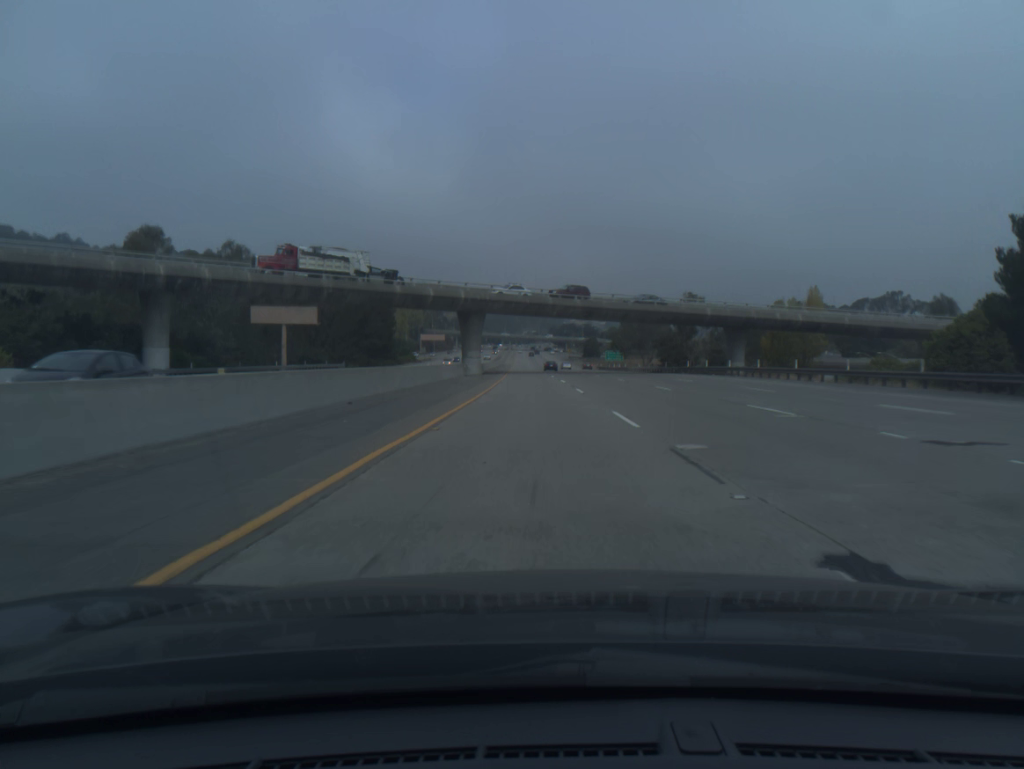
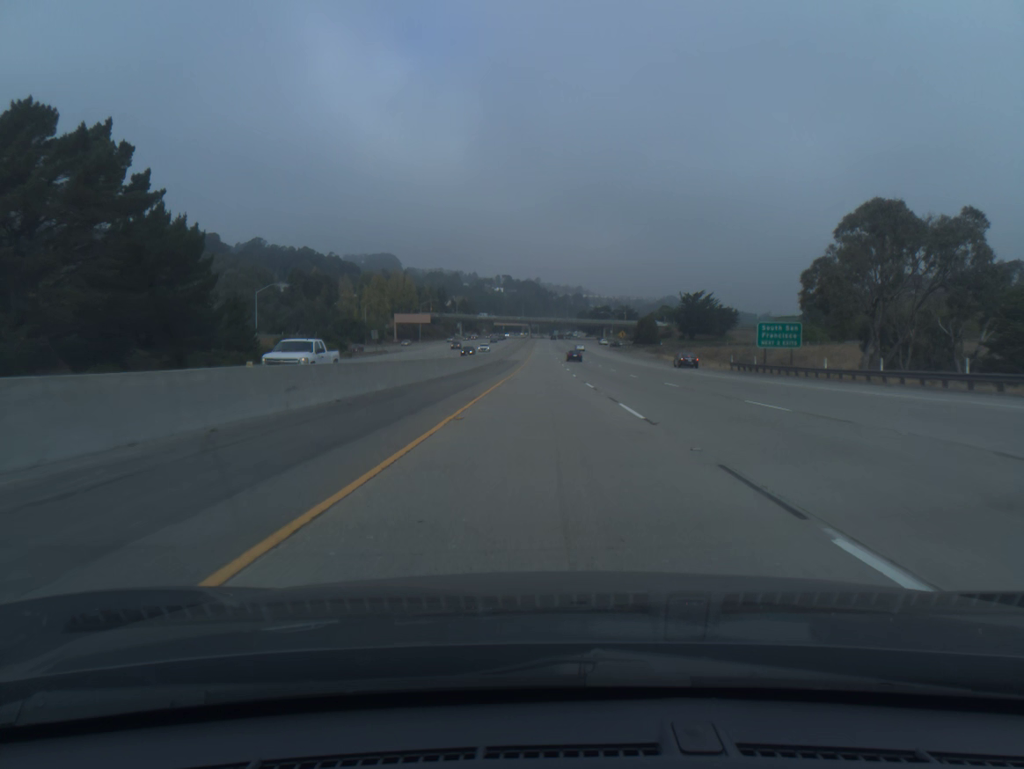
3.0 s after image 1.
(-2.6, +101.0) m; -2°
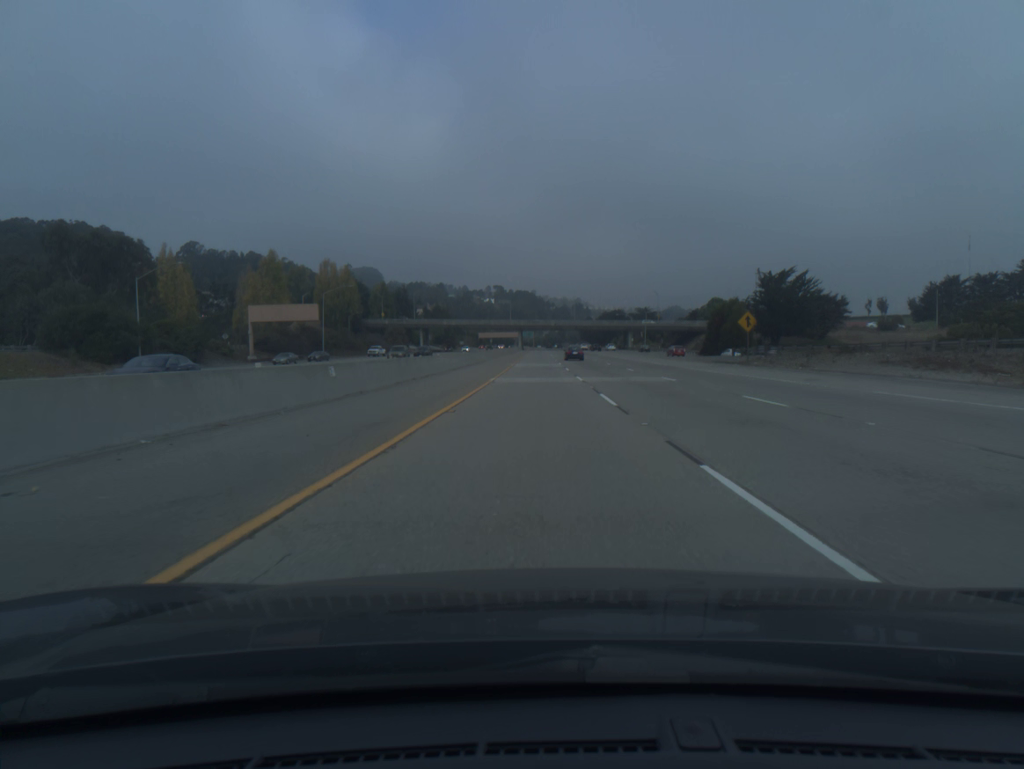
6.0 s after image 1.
(+0.4, +100.9) m; 0°
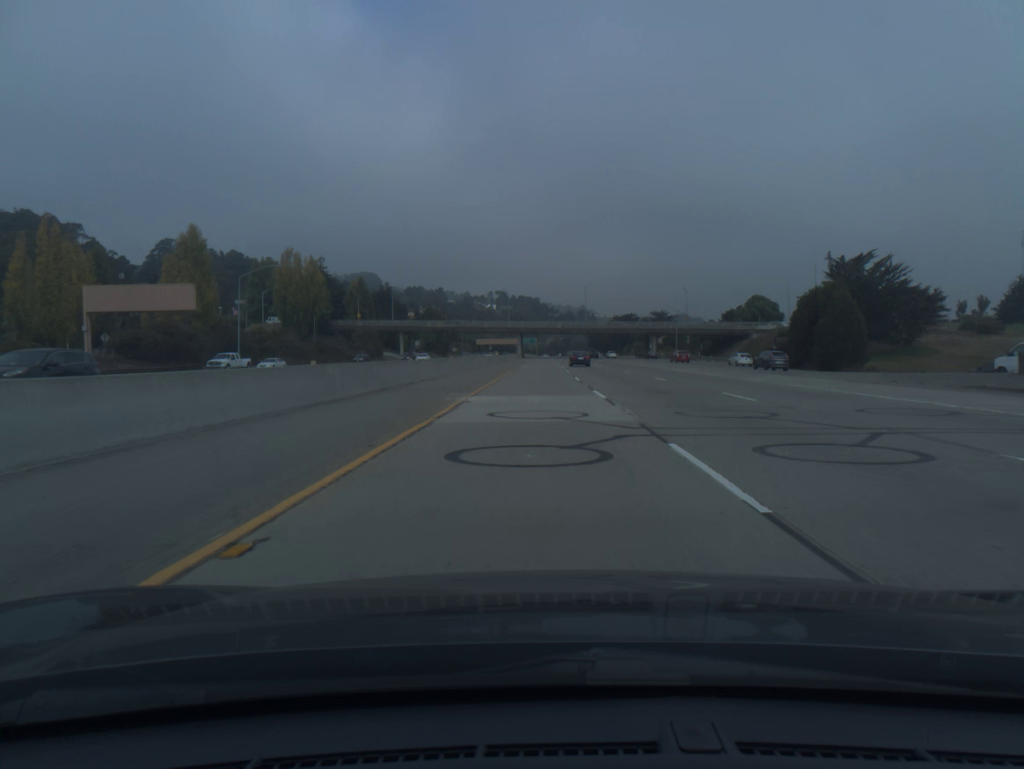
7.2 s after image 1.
(0.0, +40.1) m; 0°
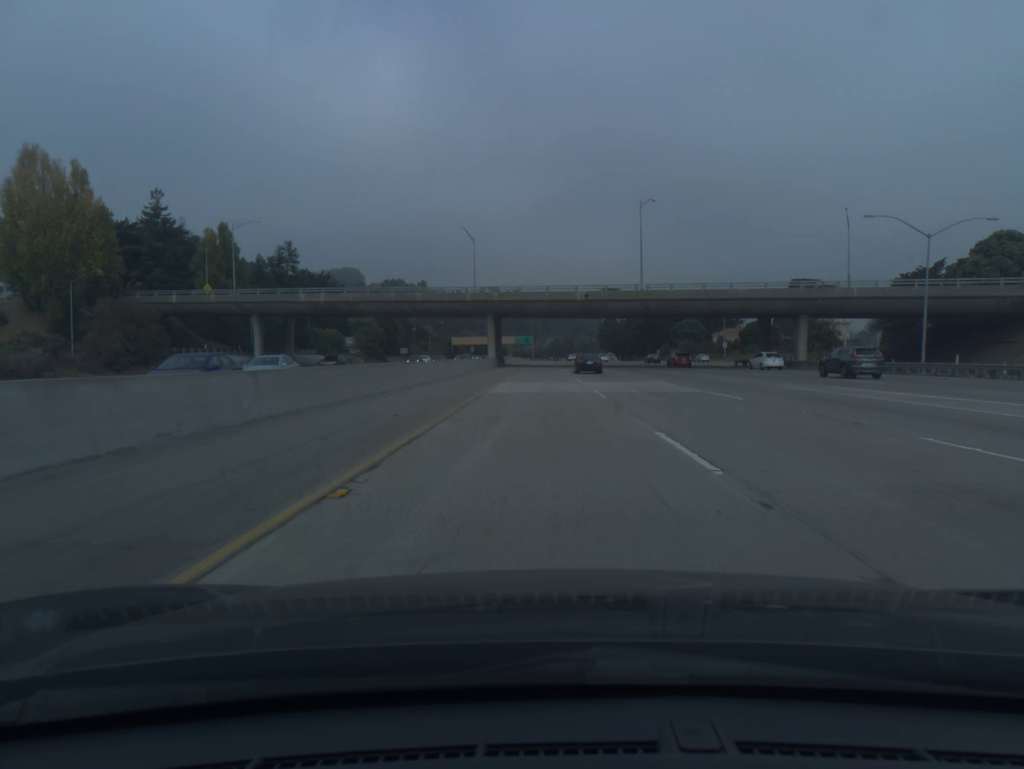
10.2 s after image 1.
(+0.2, +99.5) m; 0°
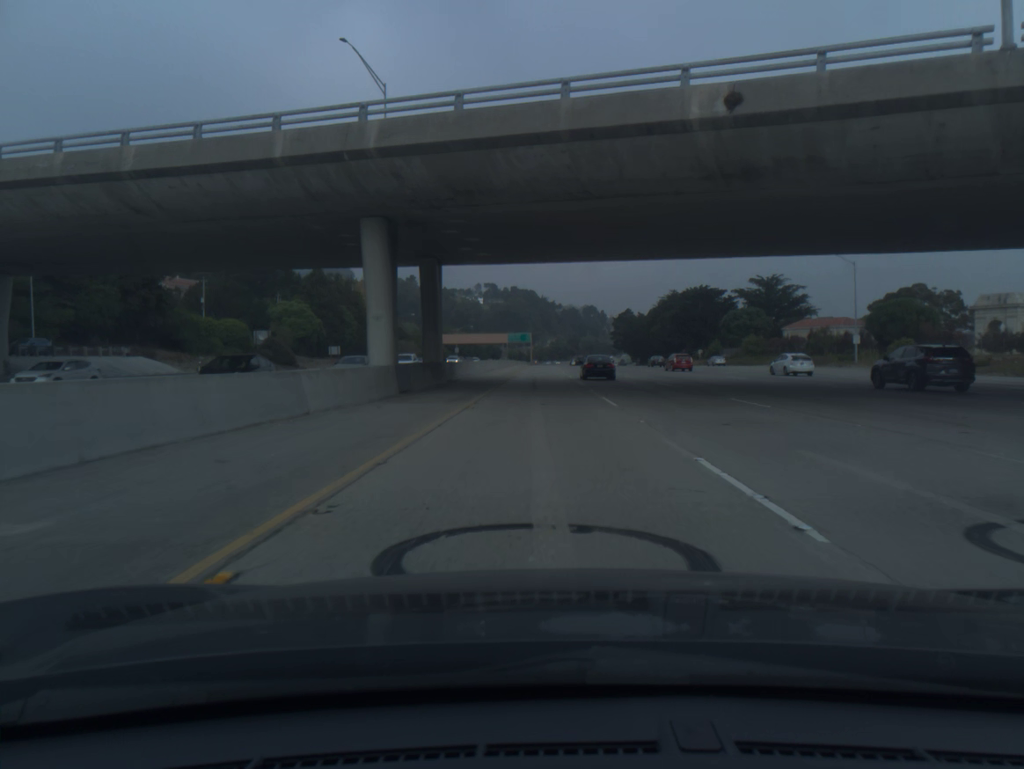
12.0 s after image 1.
(0.0, +59.9) m; 0°
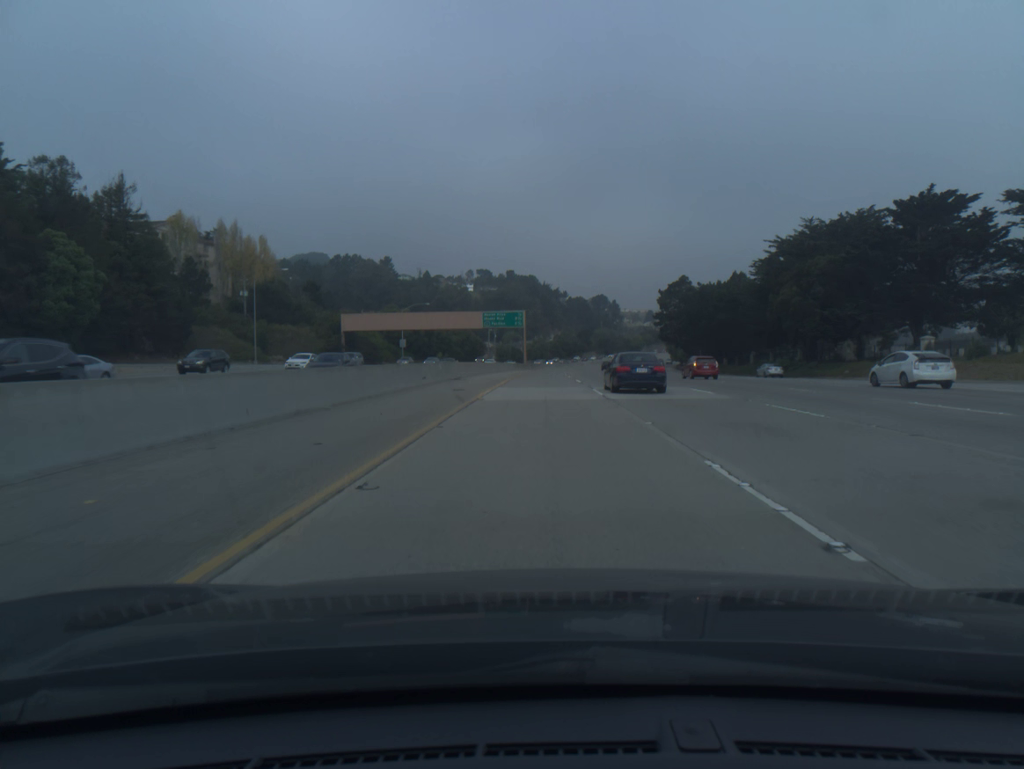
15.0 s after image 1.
(0.0, +100.8) m; 0°
